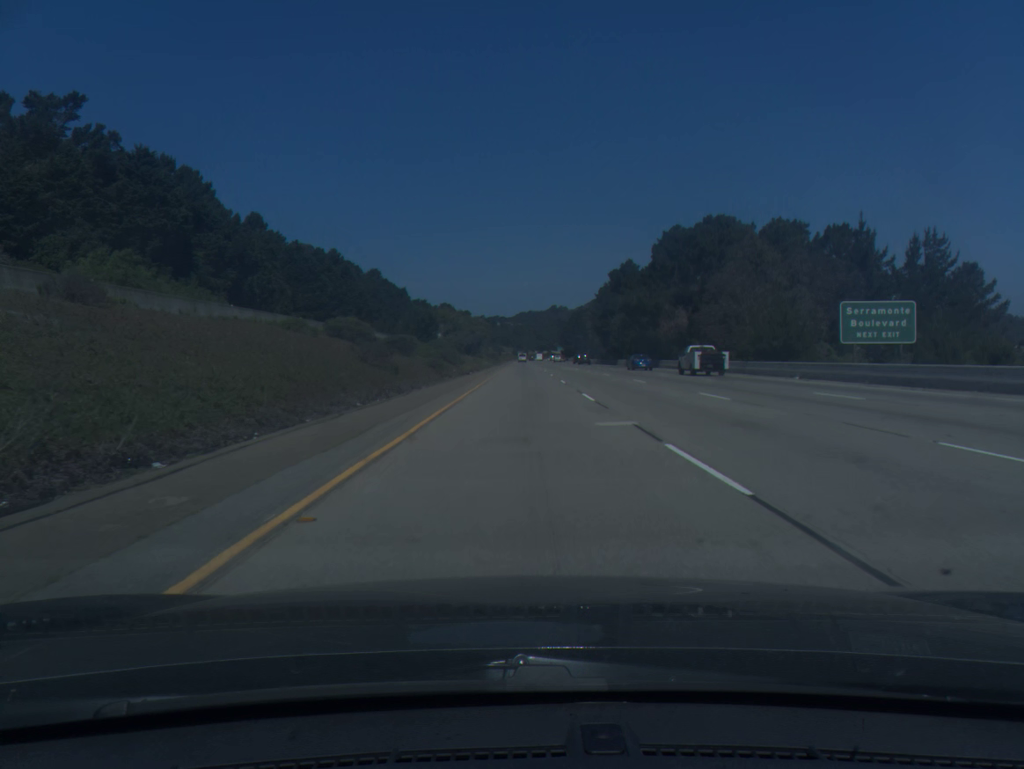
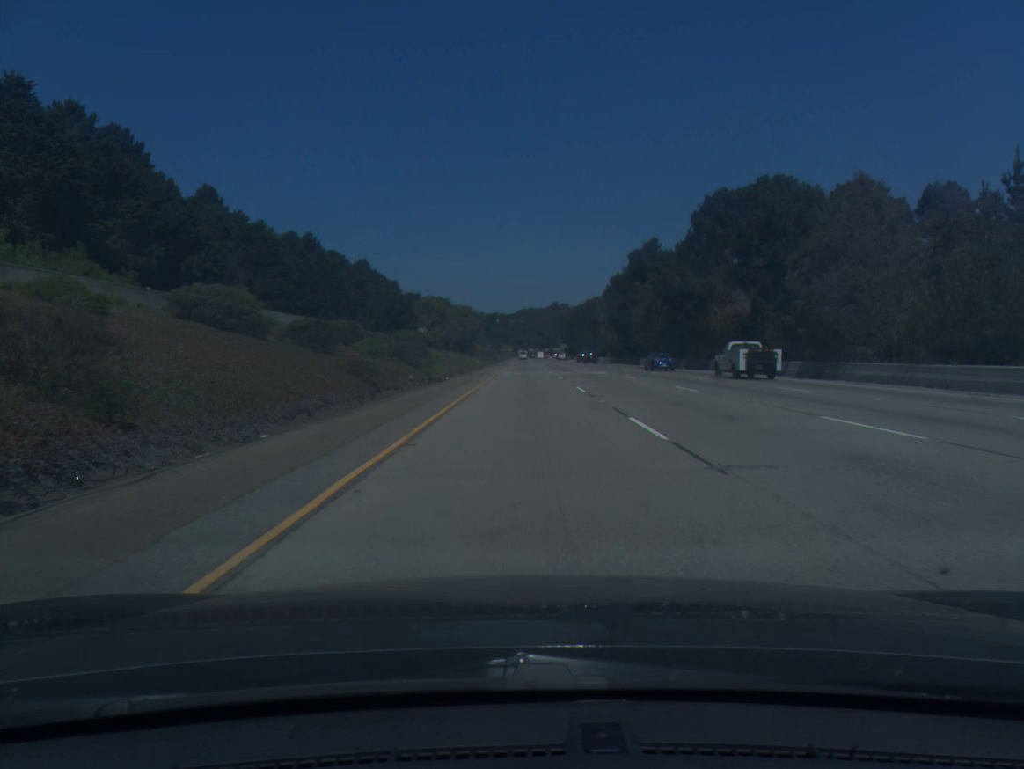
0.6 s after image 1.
(0.0, +24.8) m; 0°
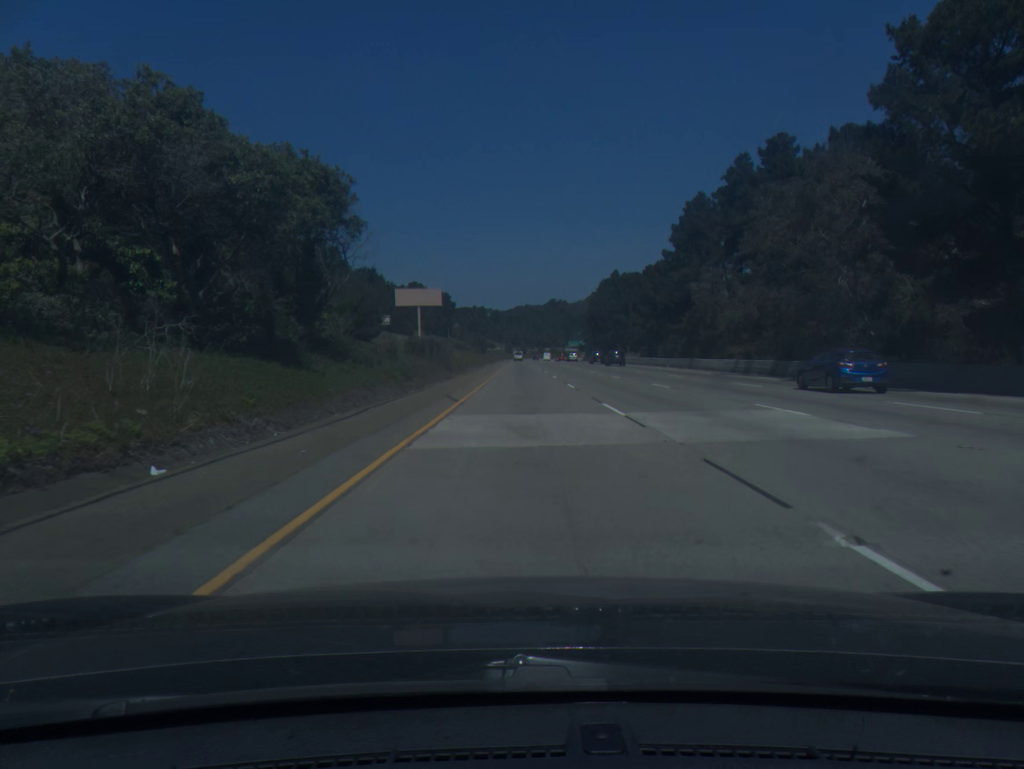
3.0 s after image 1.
(+0.4, +97.4) m; 0°
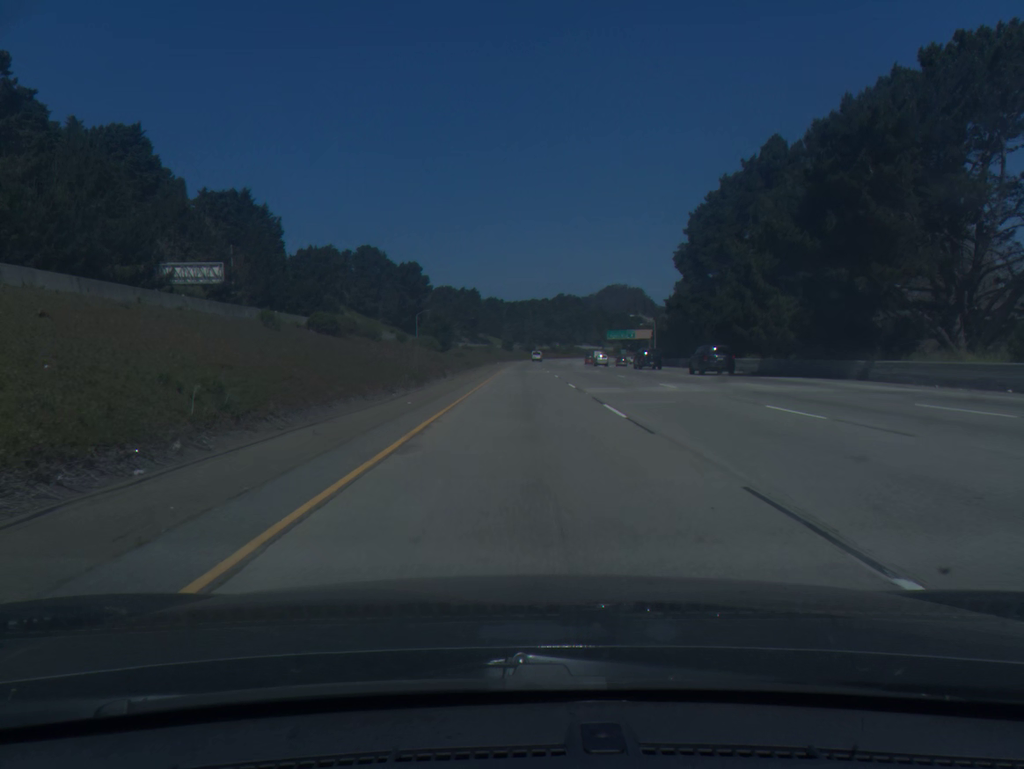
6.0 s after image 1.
(-0.2, +117.8) m; 0°
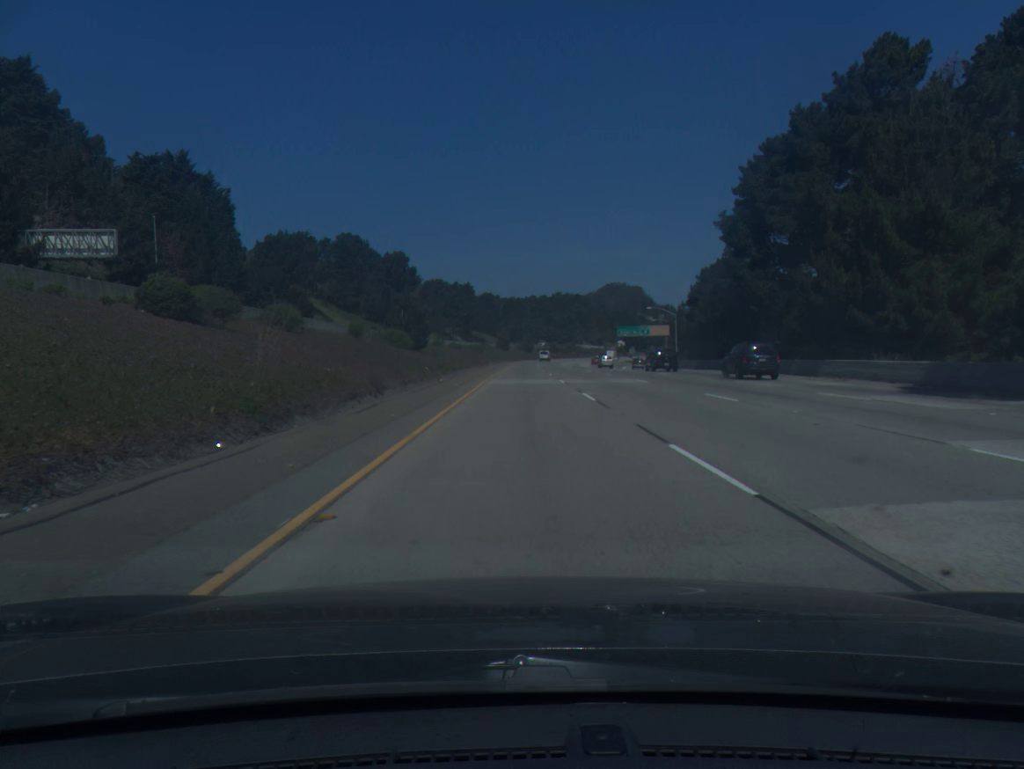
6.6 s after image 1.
(0.0, +23.1) m; 0°
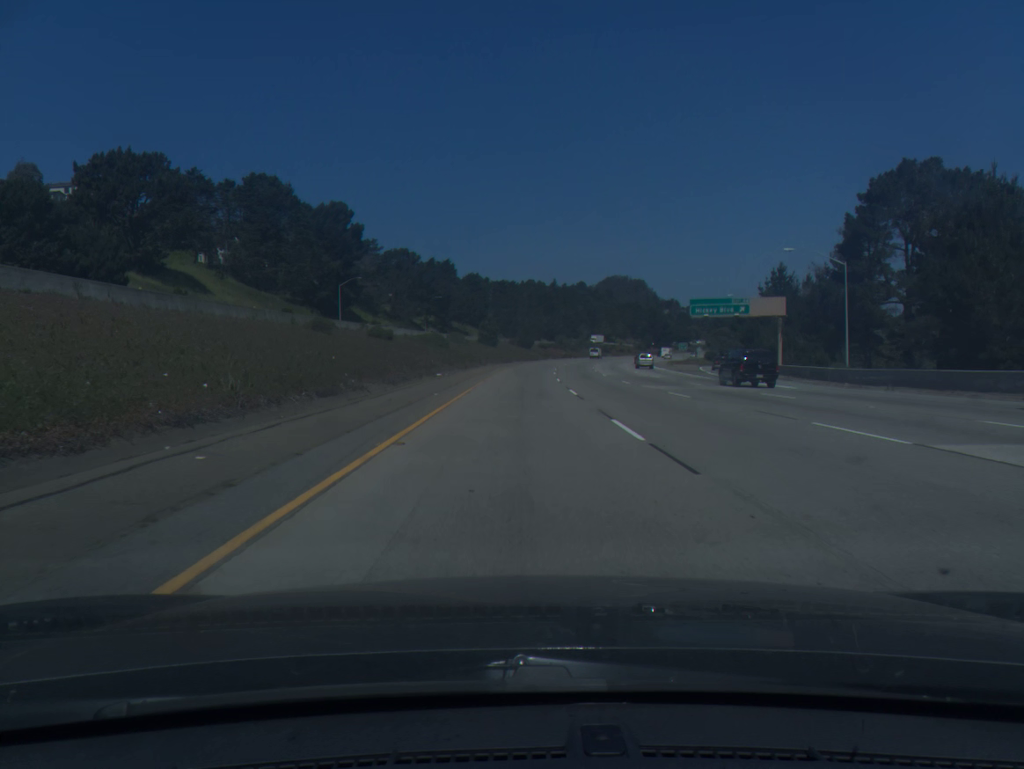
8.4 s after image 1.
(+0.4, +68.2) m; 0°
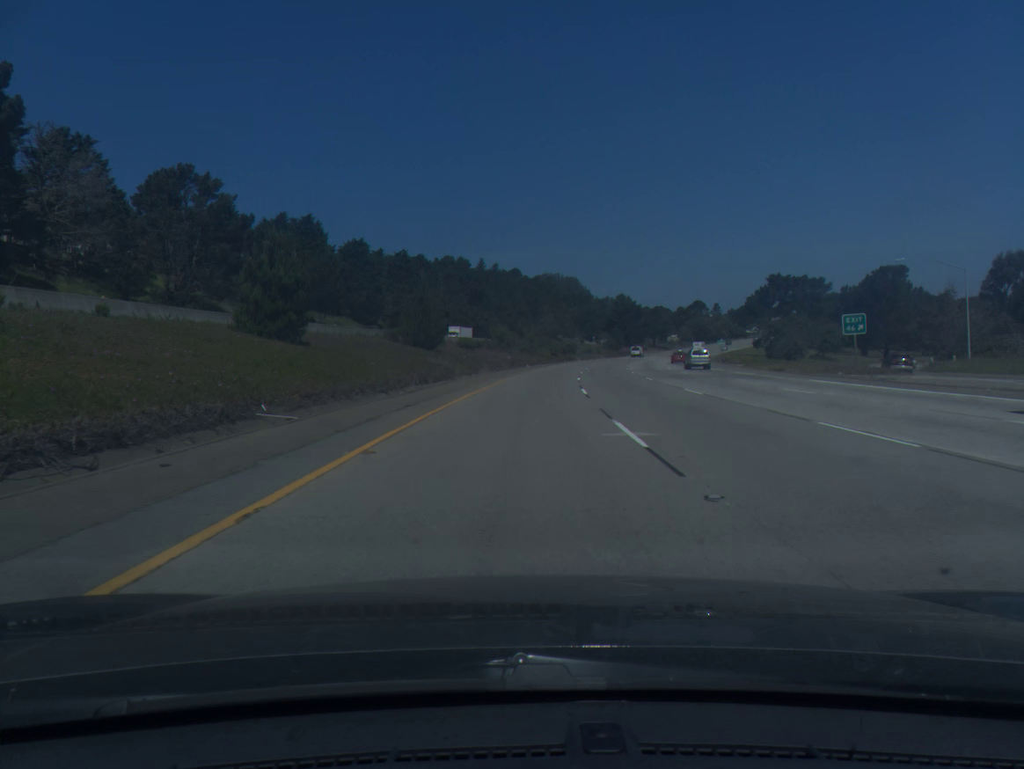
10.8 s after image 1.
(+2.9, +88.6) m; +5°
